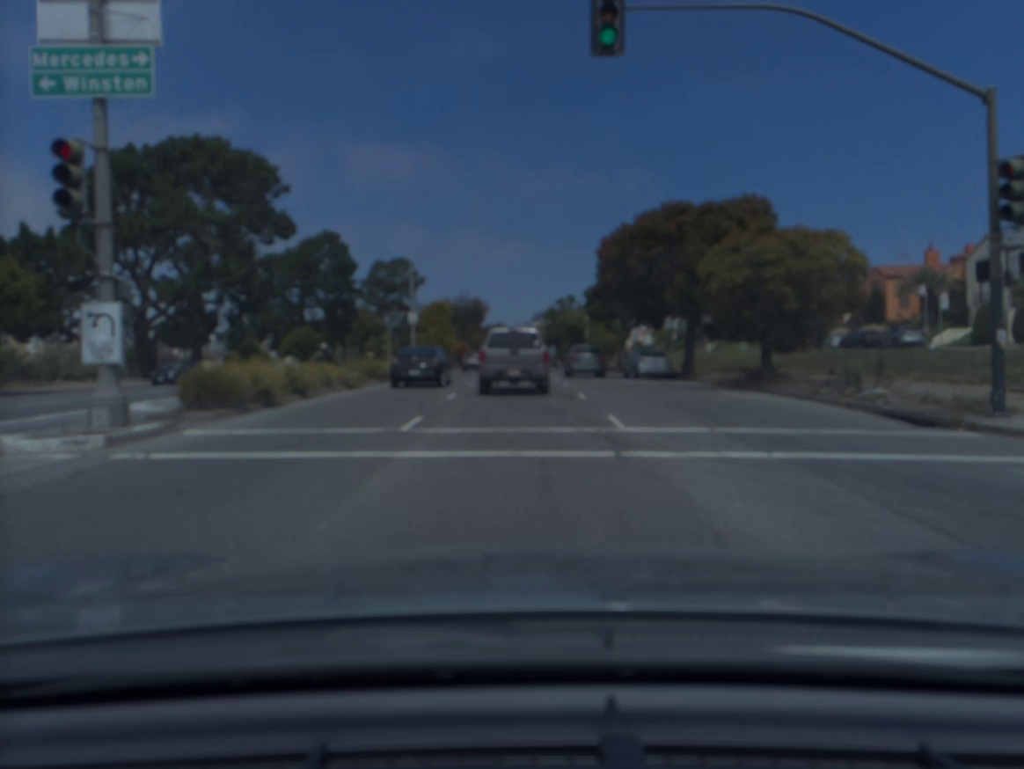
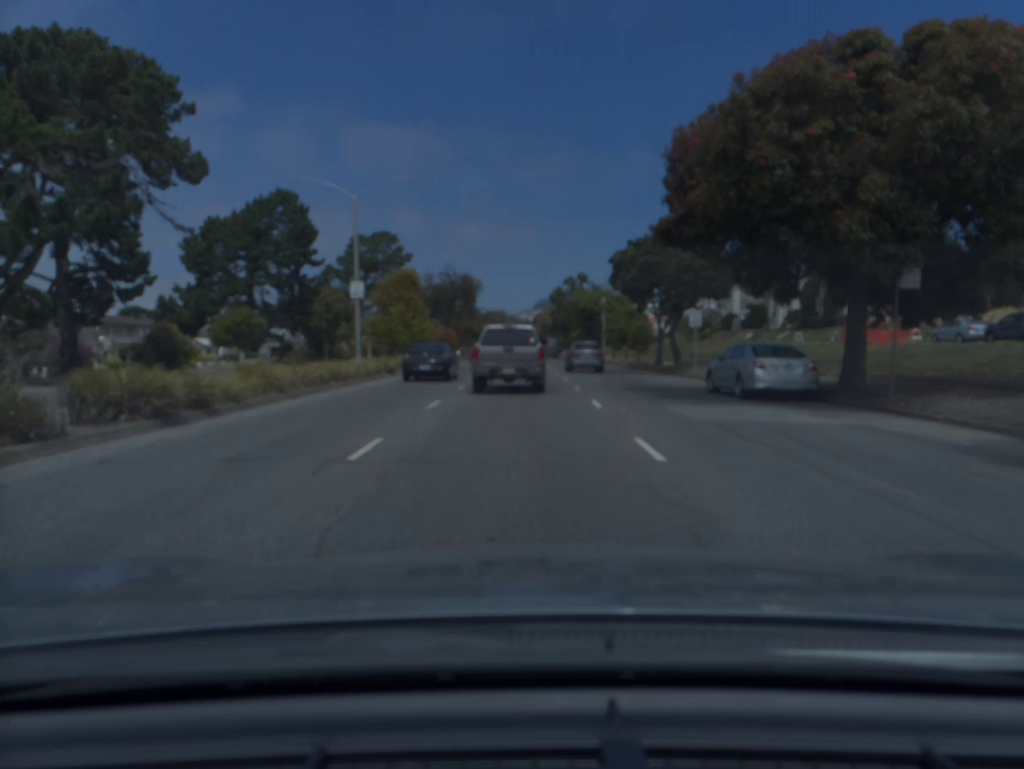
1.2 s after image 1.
(0.0, +18.6) m; 0°
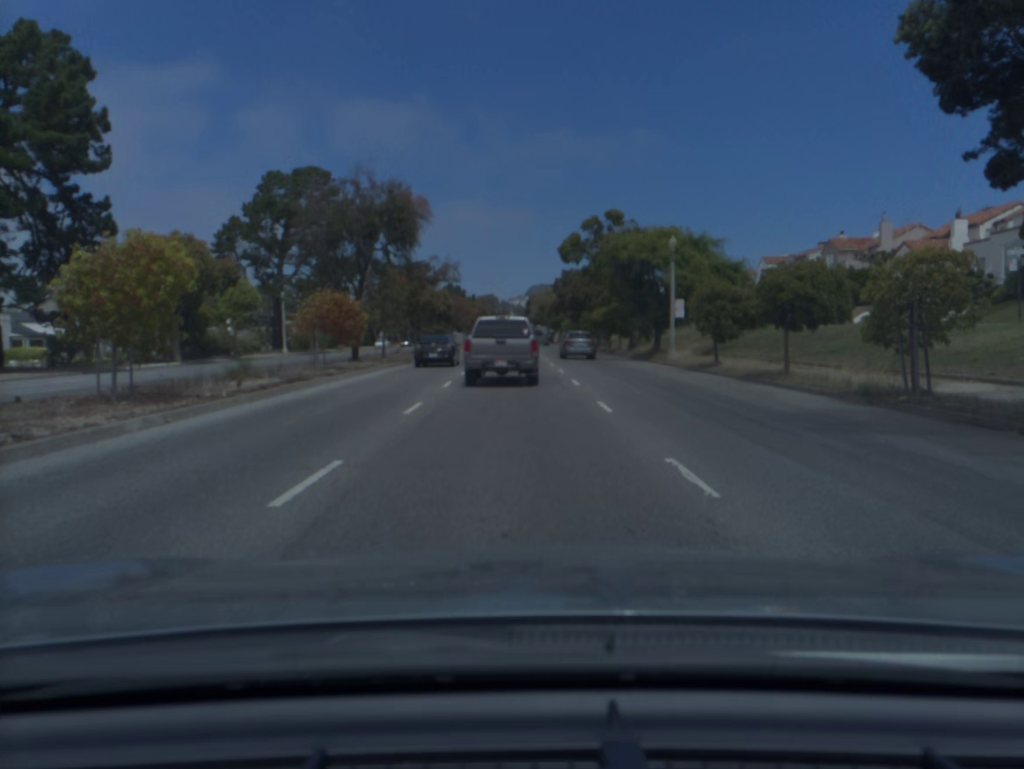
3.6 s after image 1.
(0.0, +38.7) m; +1°
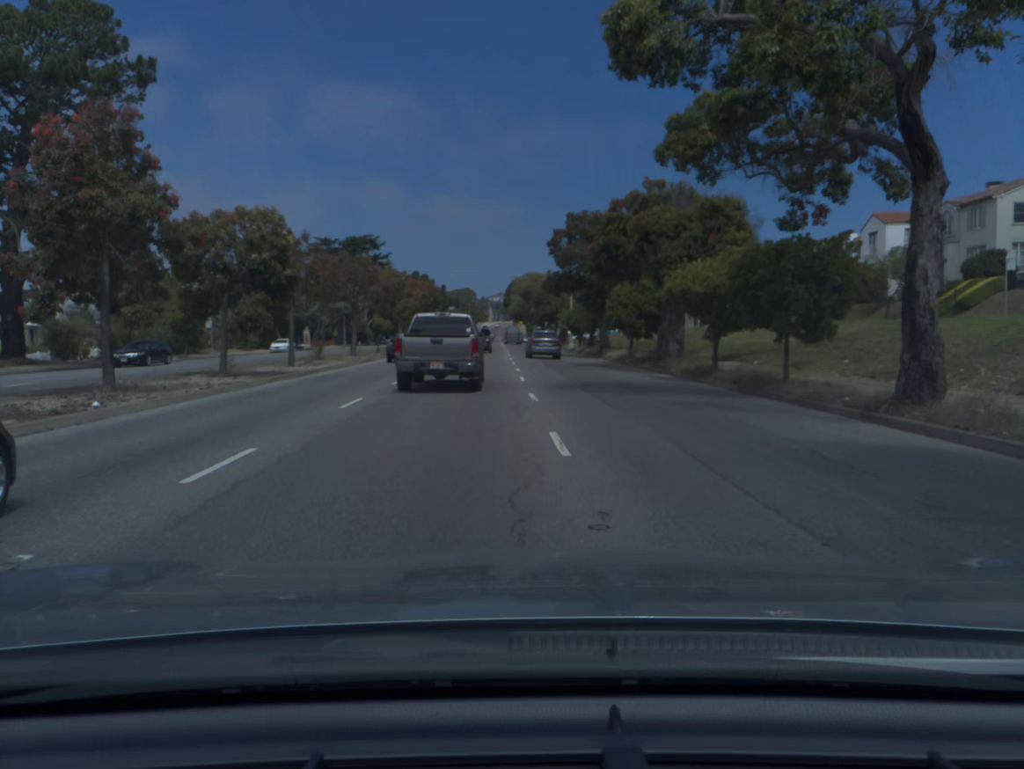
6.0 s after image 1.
(+0.5, +42.3) m; +1°
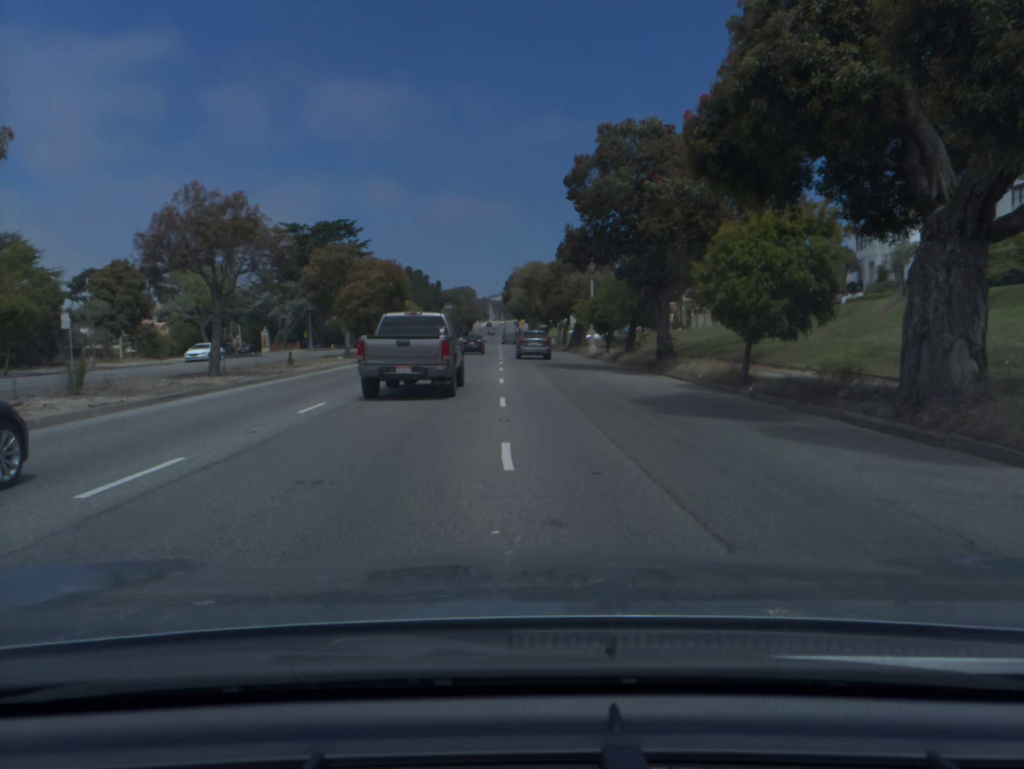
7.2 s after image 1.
(0.0, +22.2) m; 0°
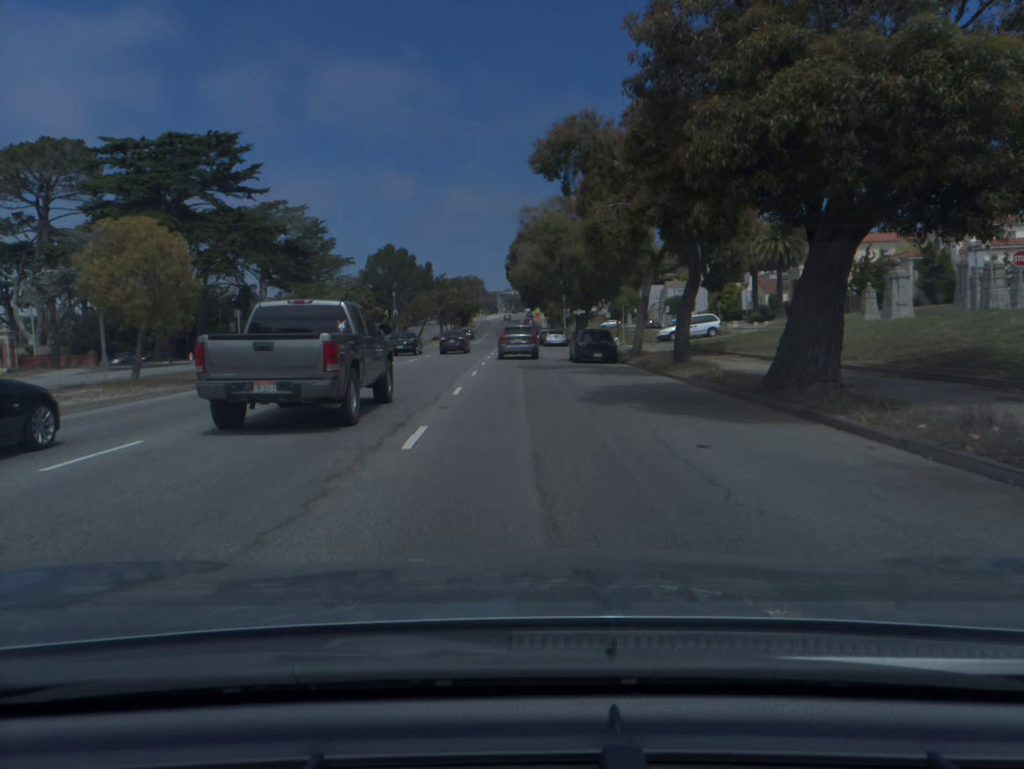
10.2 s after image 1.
(-0.3, +56.3) m; -1°
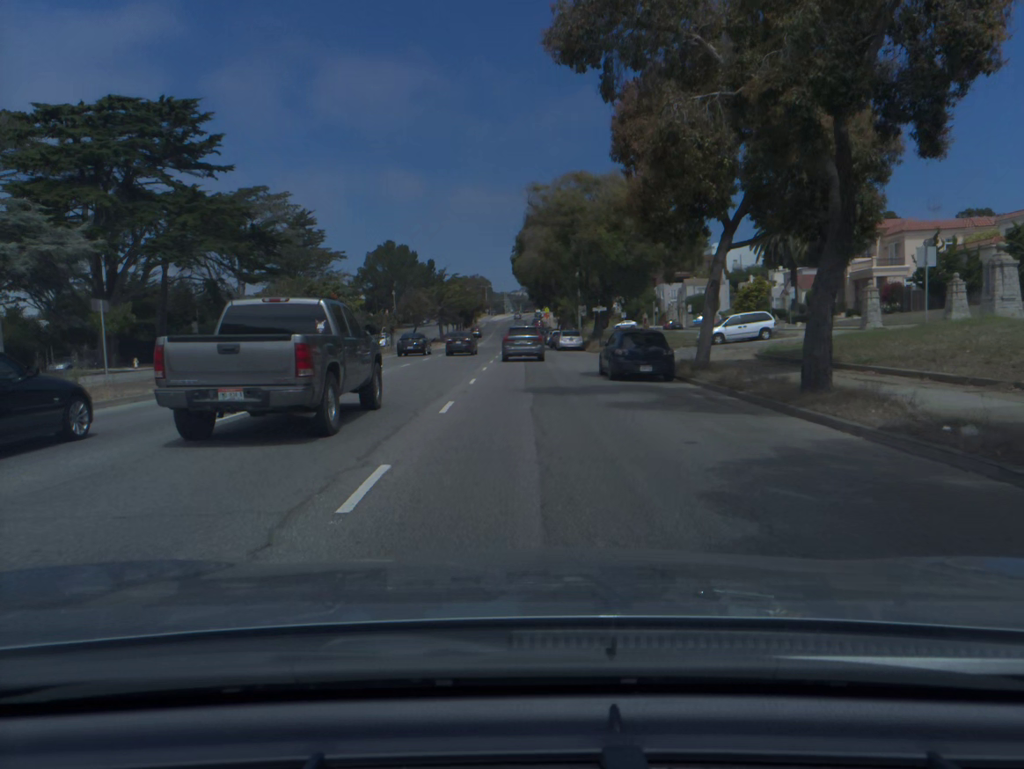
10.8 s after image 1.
(-0.1, +11.0) m; -1°
